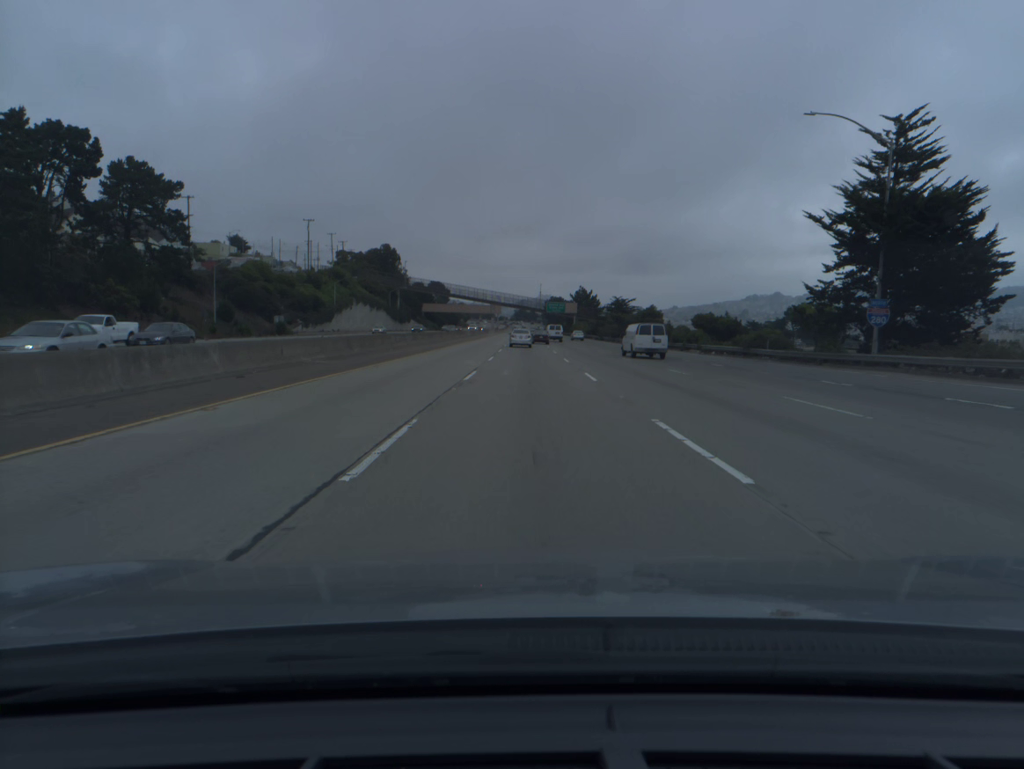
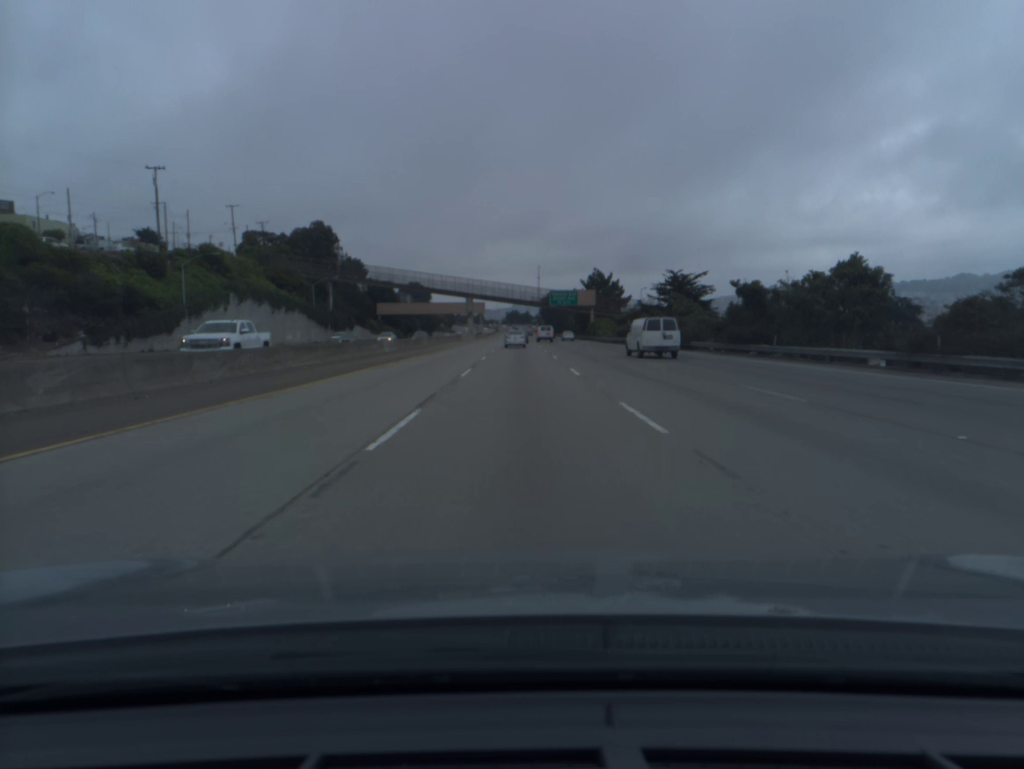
(+0.2, +70.5) m; 0°
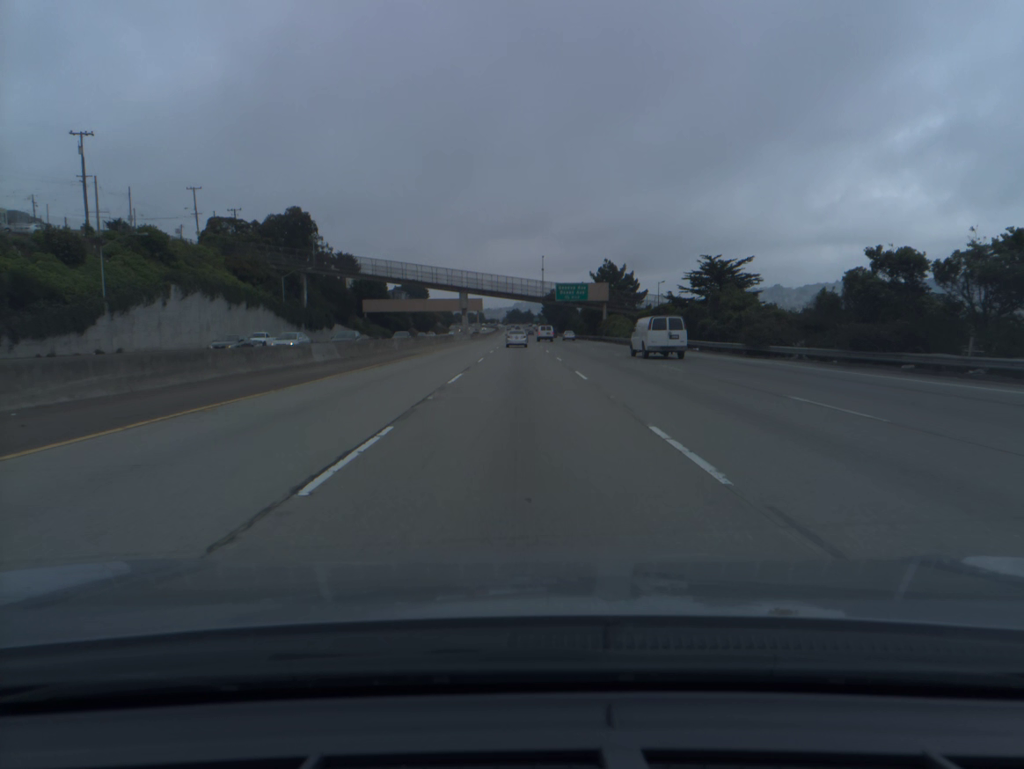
(0.0, +17.7) m; 0°
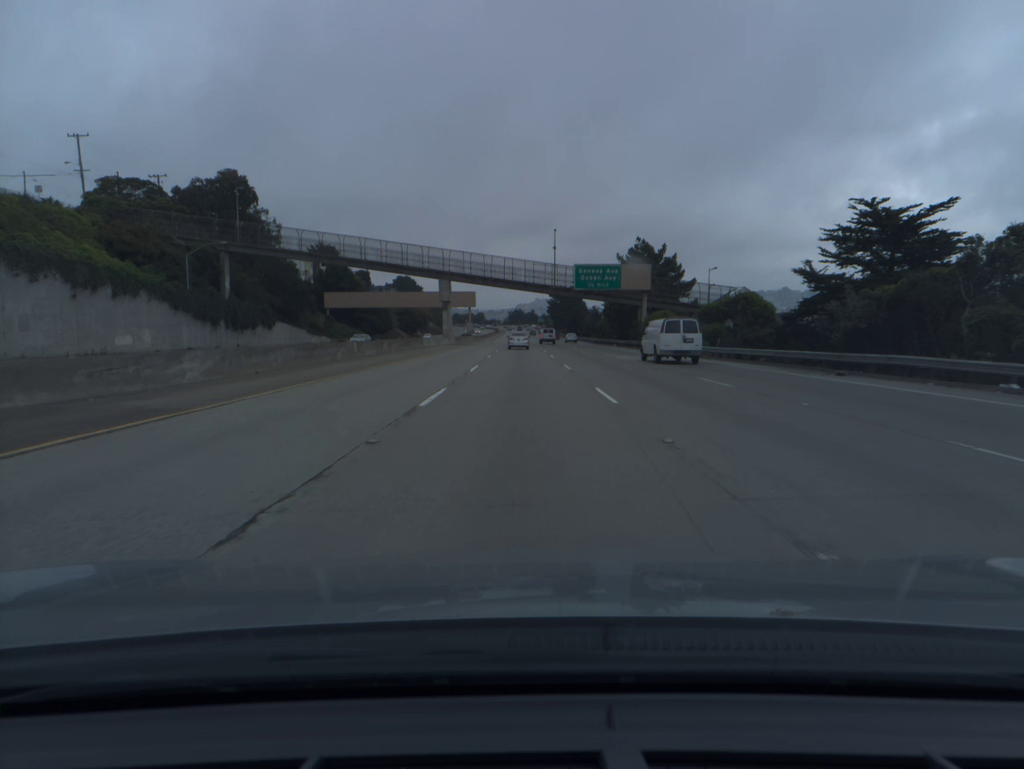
(-0.1, +35.4) m; 0°
